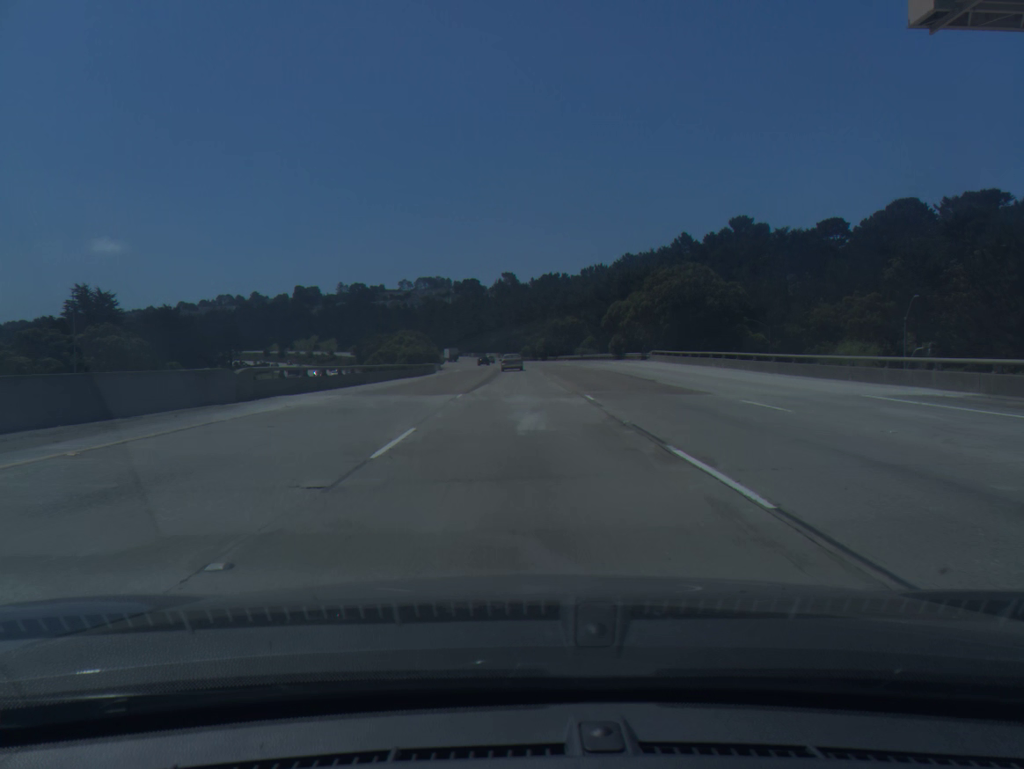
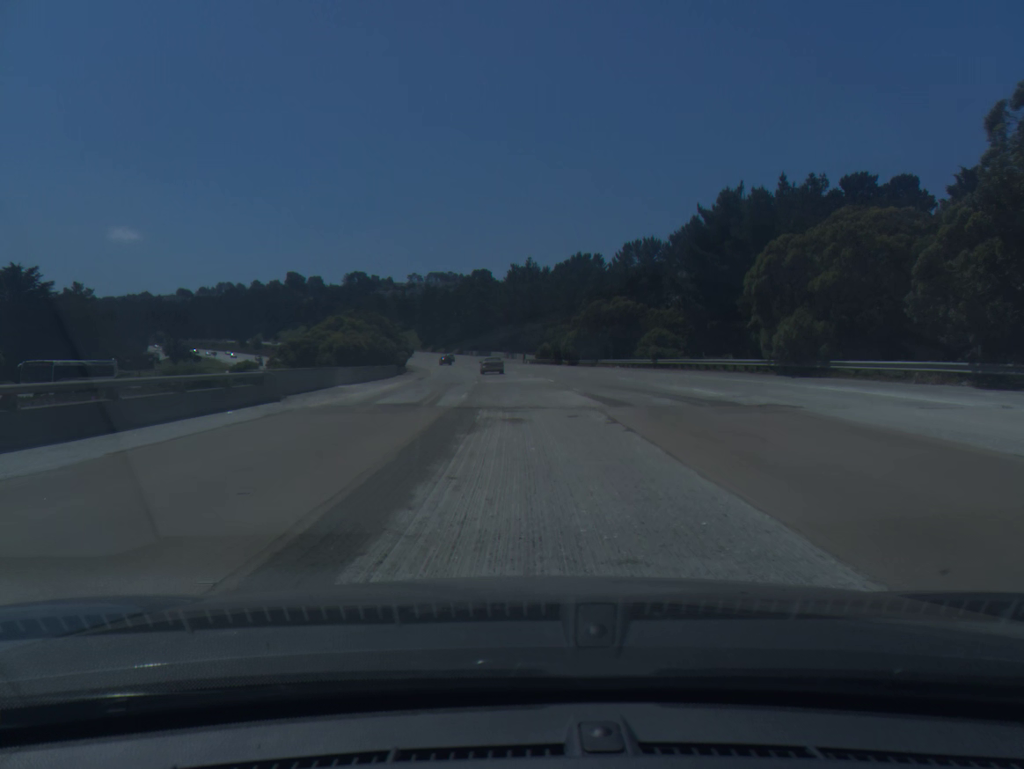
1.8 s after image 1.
(-0.2, +54.3) m; -1°
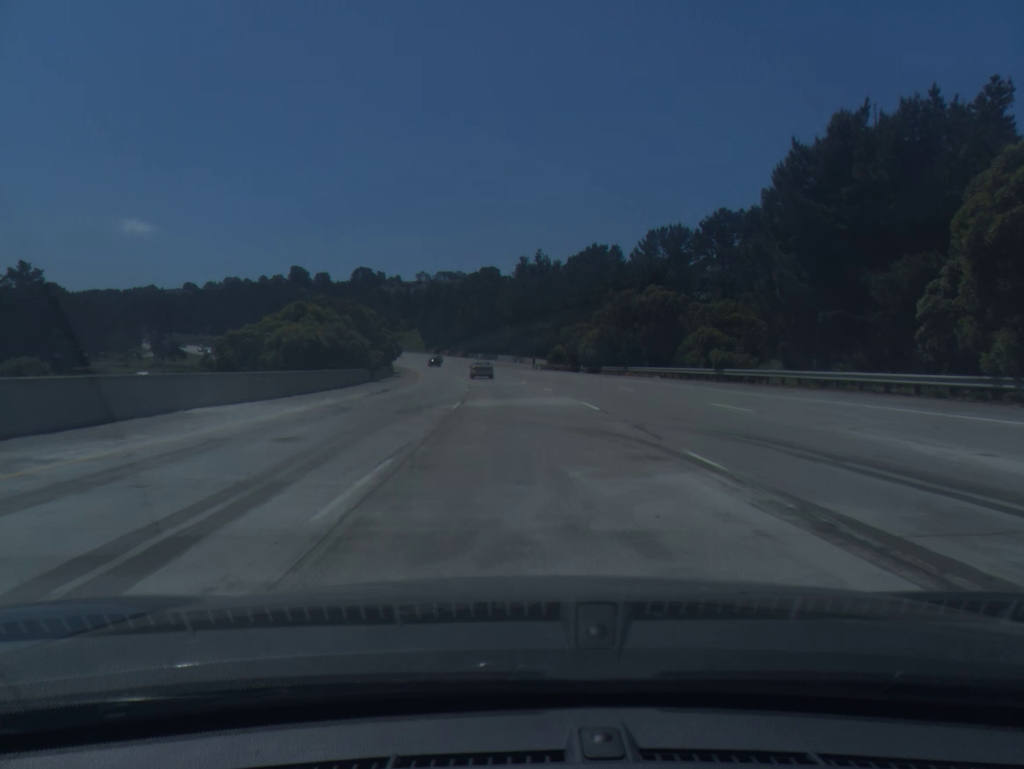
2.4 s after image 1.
(-0.1, +18.1) m; -1°
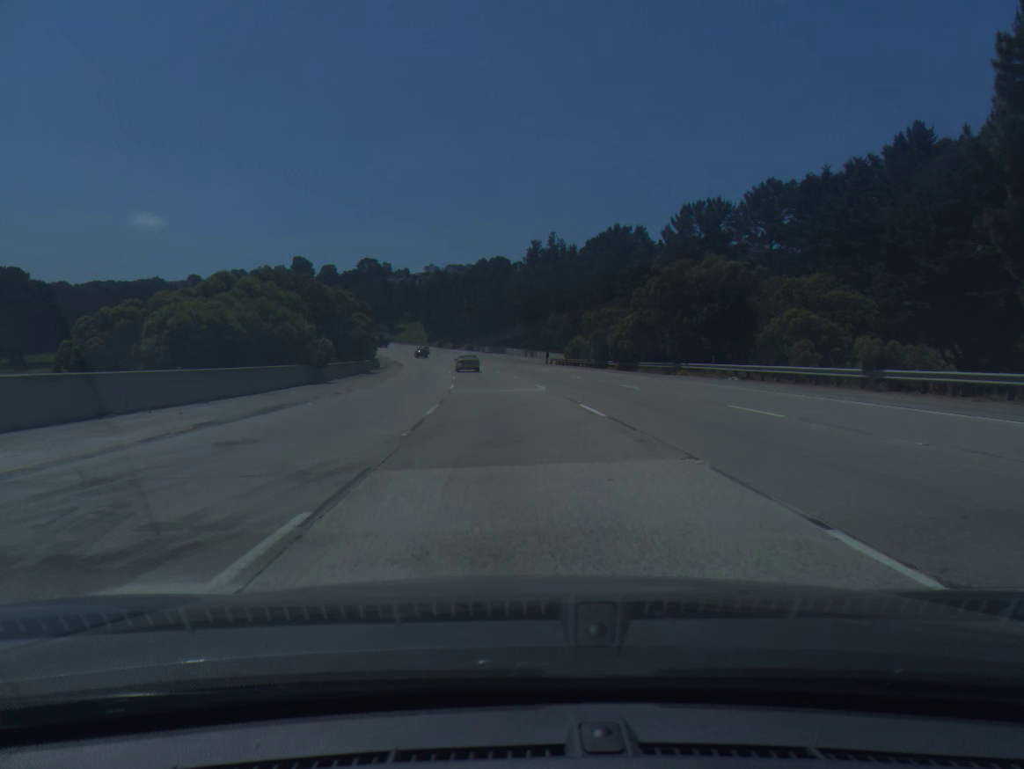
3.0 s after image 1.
(-0.1, +18.2) m; -1°
